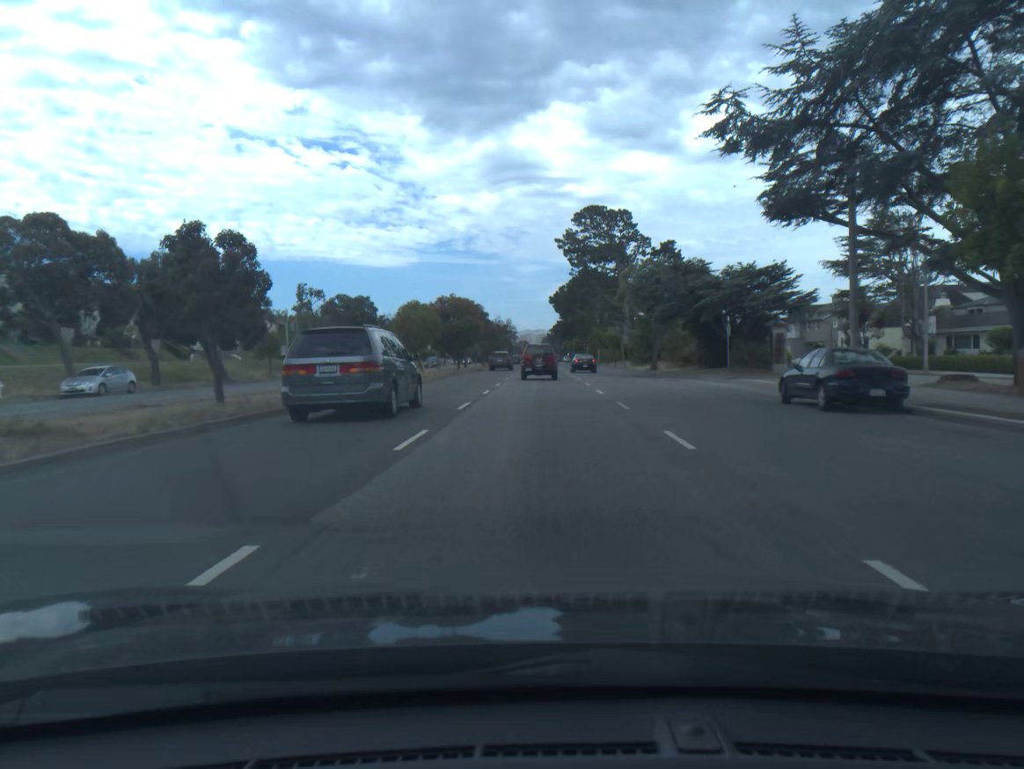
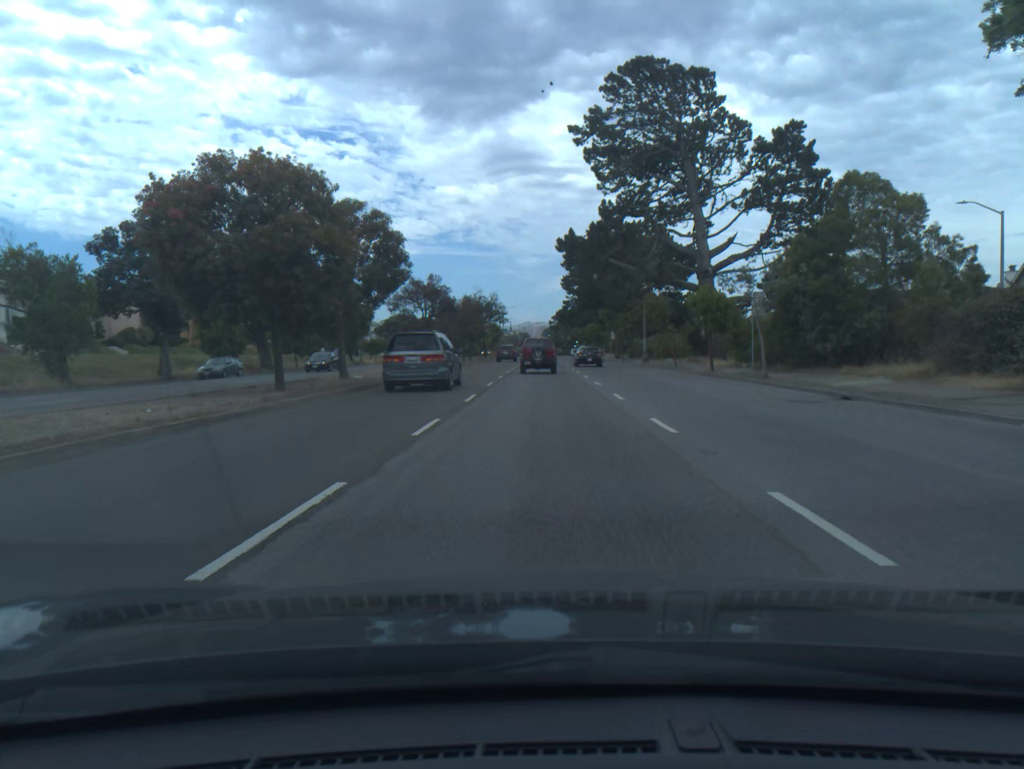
(-0.1, +49.5) m; 0°
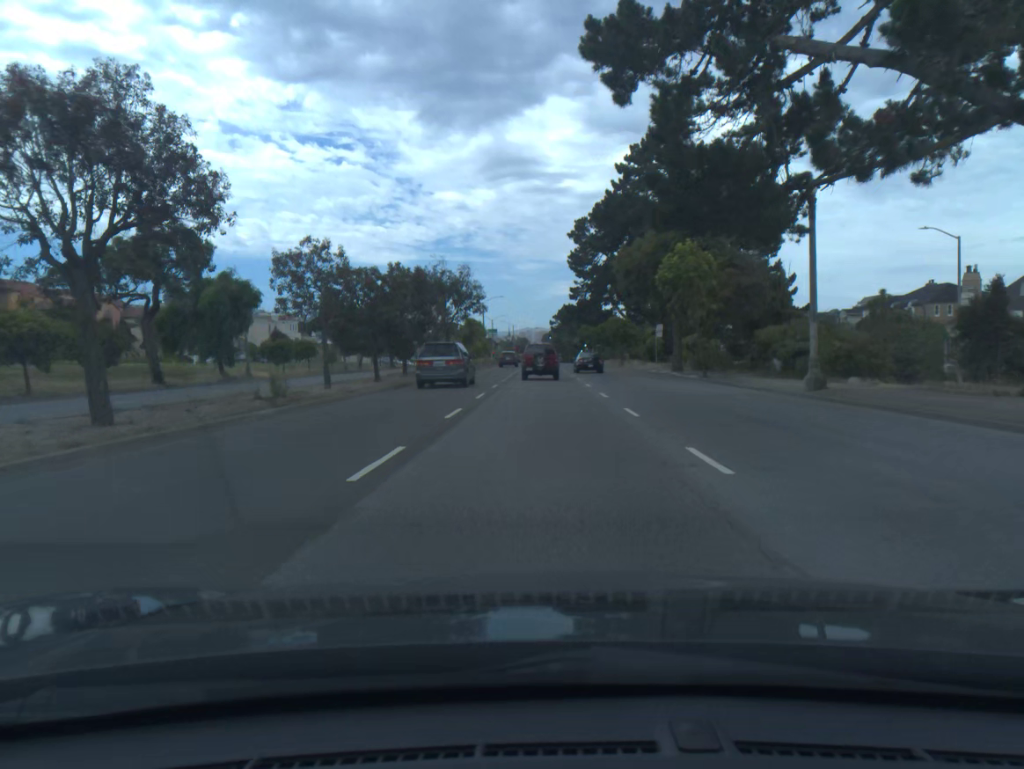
(0.0, +39.8) m; 0°
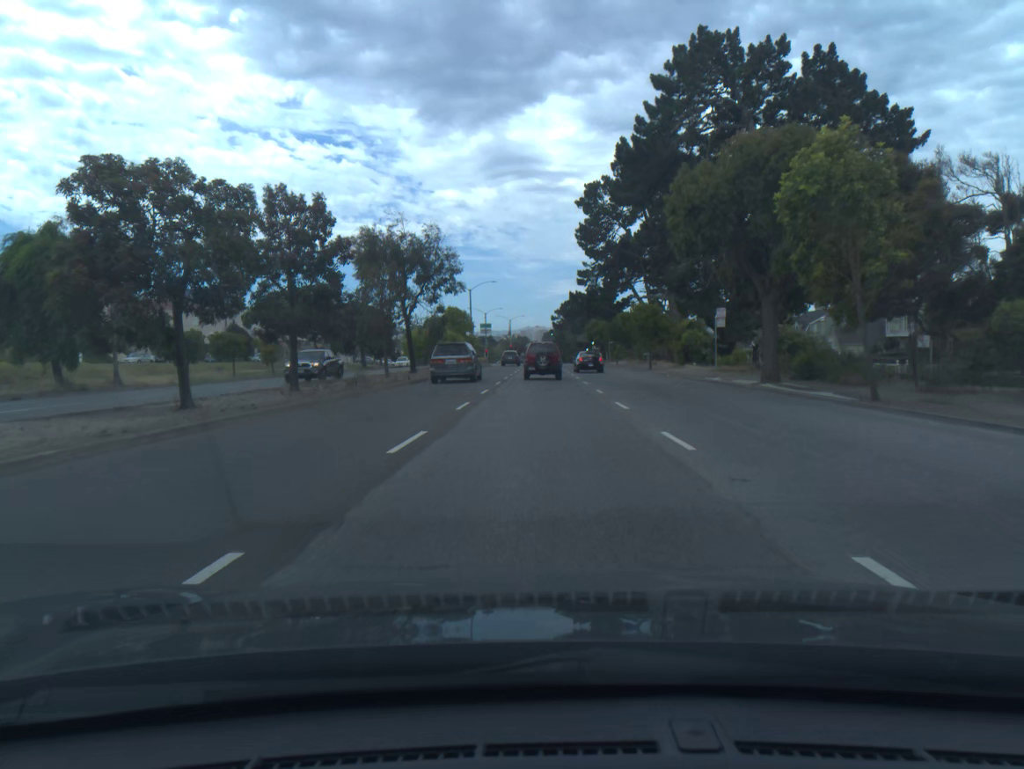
(0.0, +19.9) m; 0°
